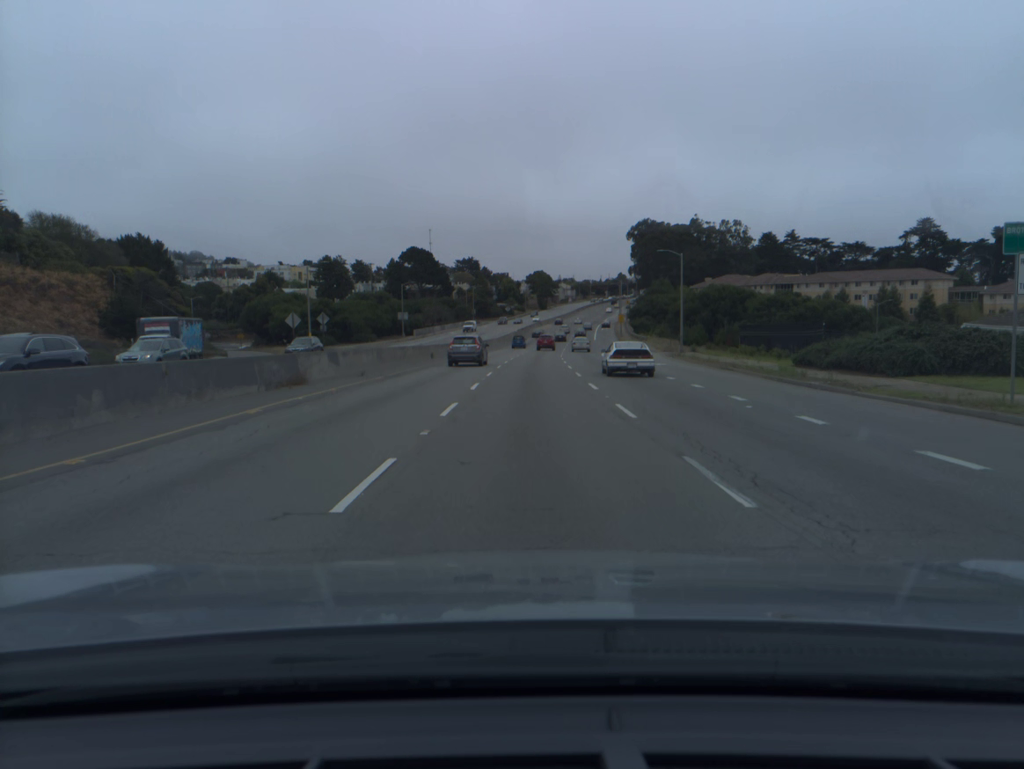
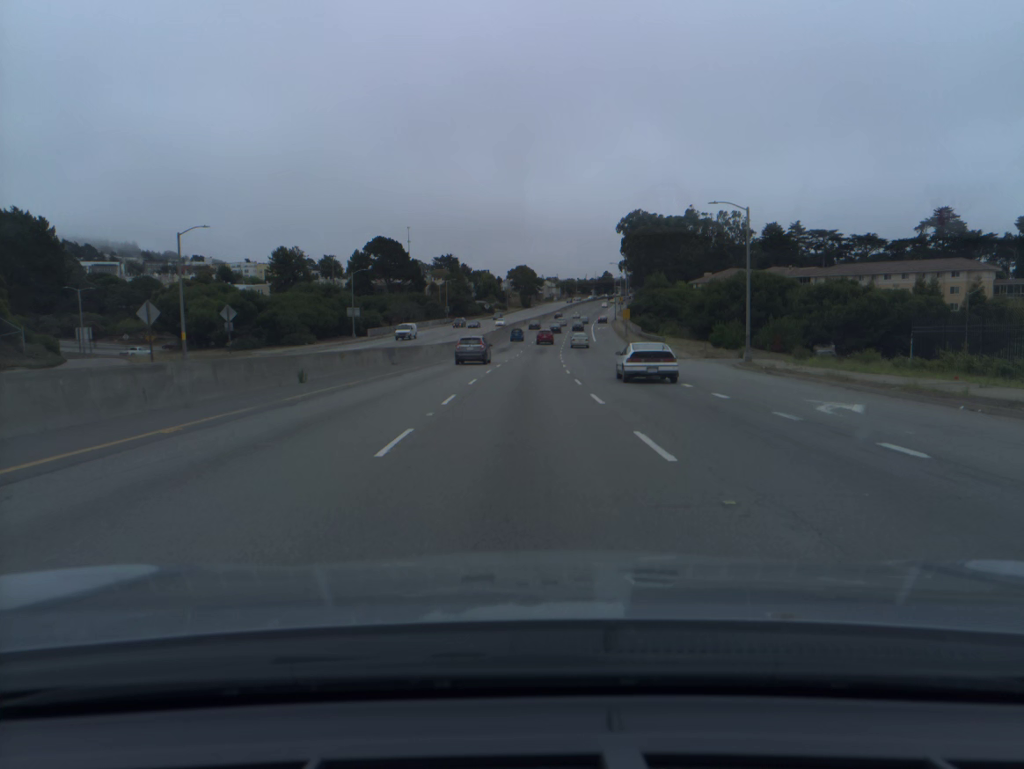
(+0.3, +26.9) m; +1°
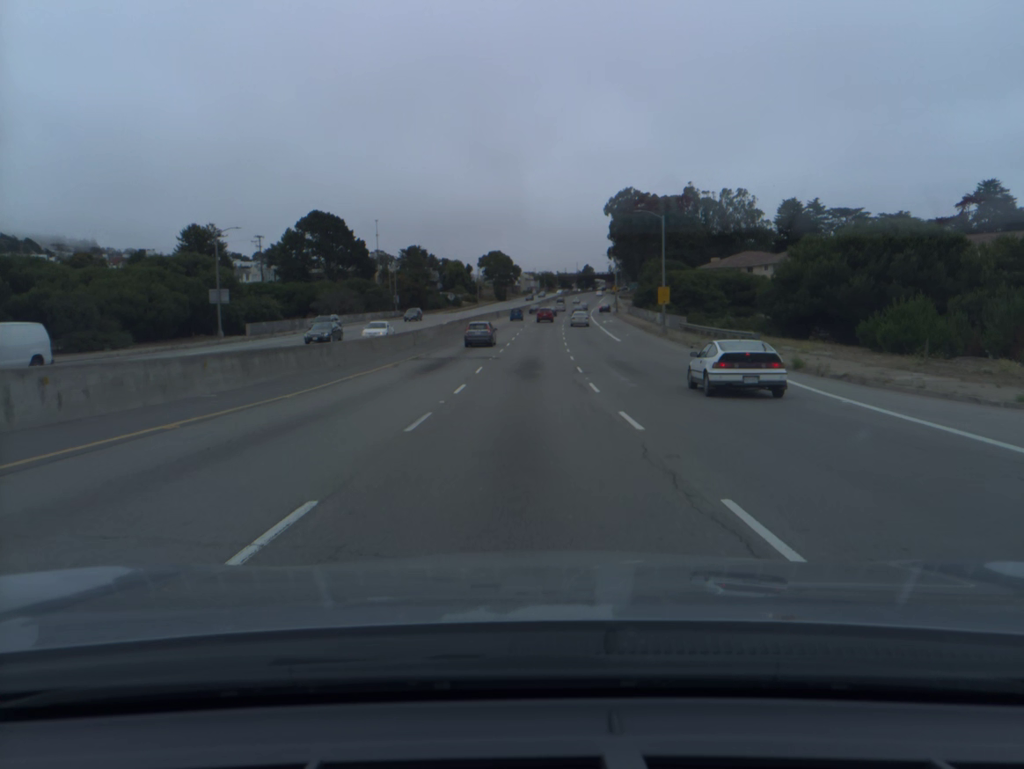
(+0.5, +42.0) m; +2°
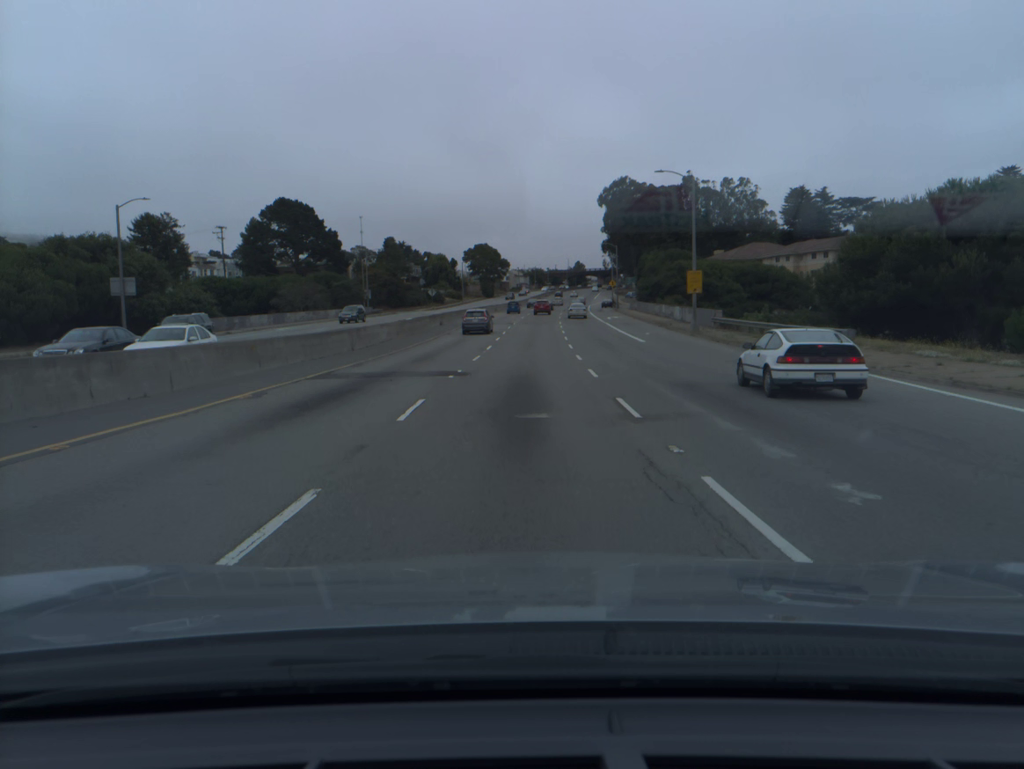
(+0.1, +14.4) m; +1°
